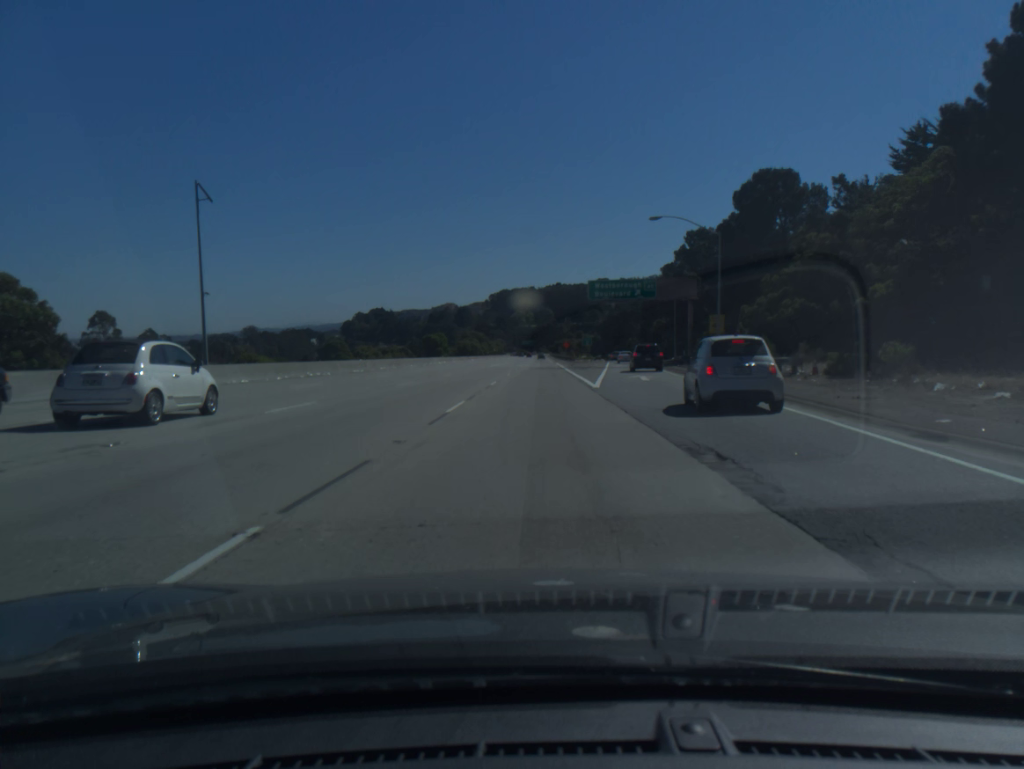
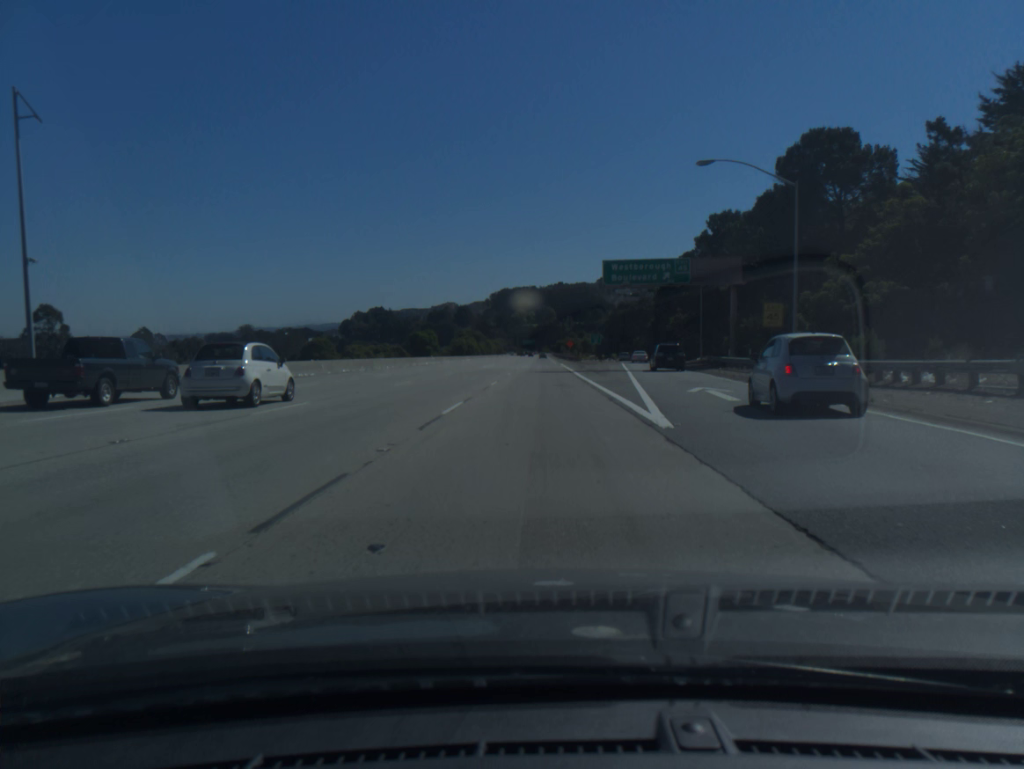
(0.0, +15.4) m; 0°
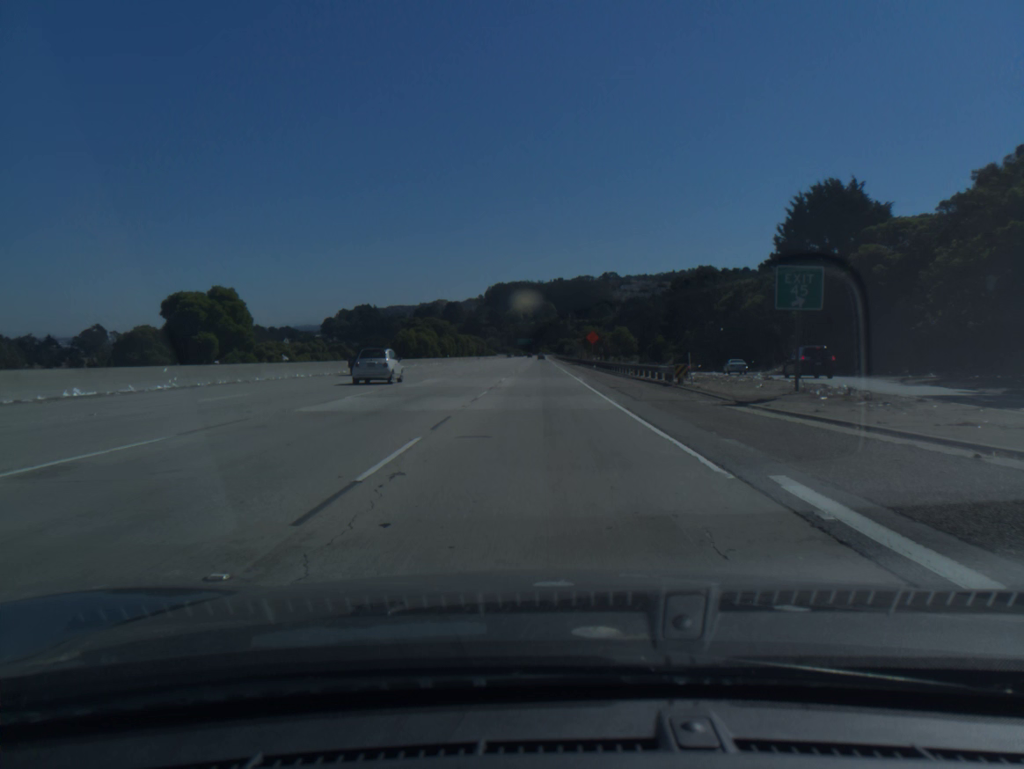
(0.0, +80.9) m; 0°
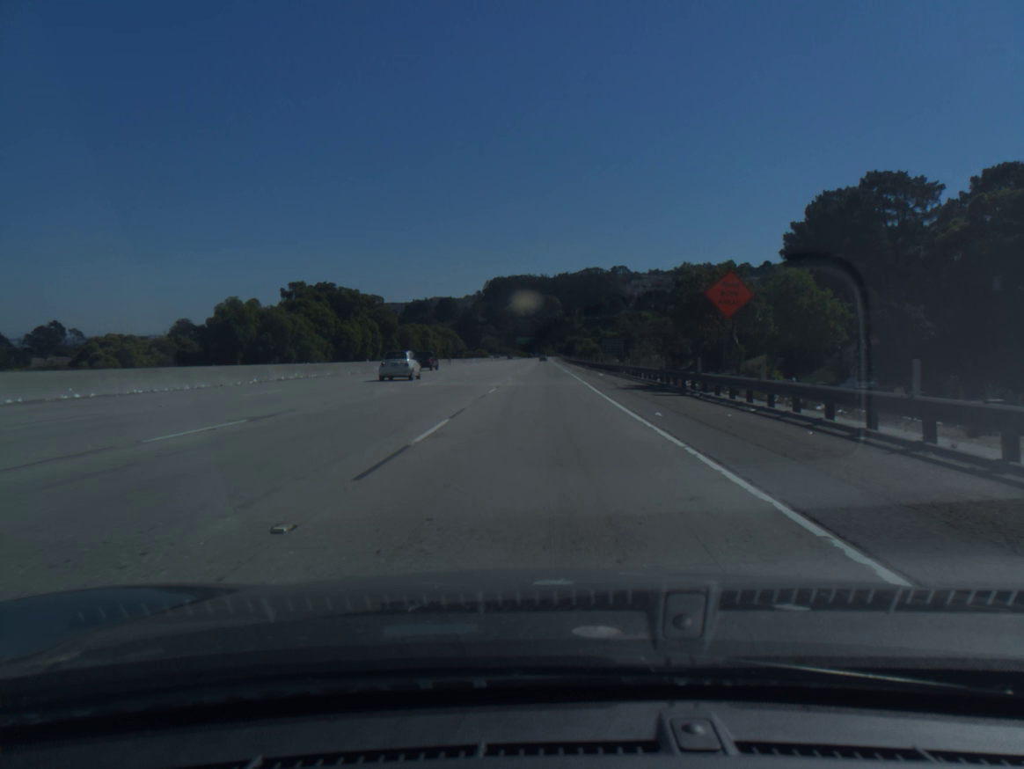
(-0.1, +69.8) m; 0°
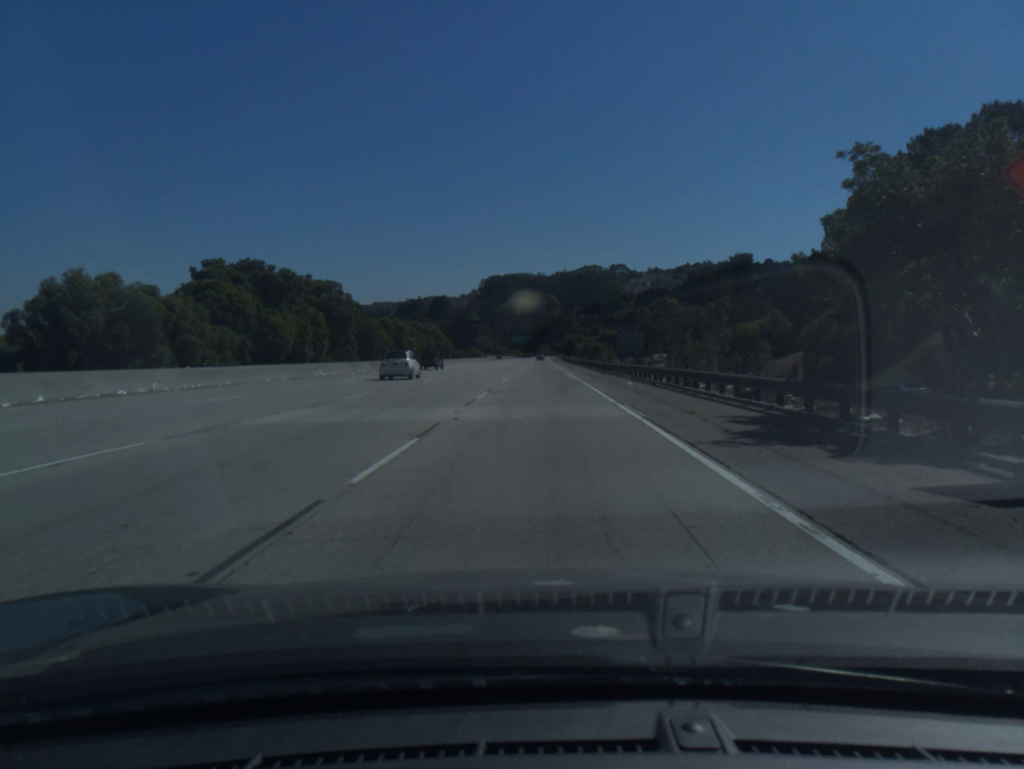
(0.0, +18.1) m; 0°
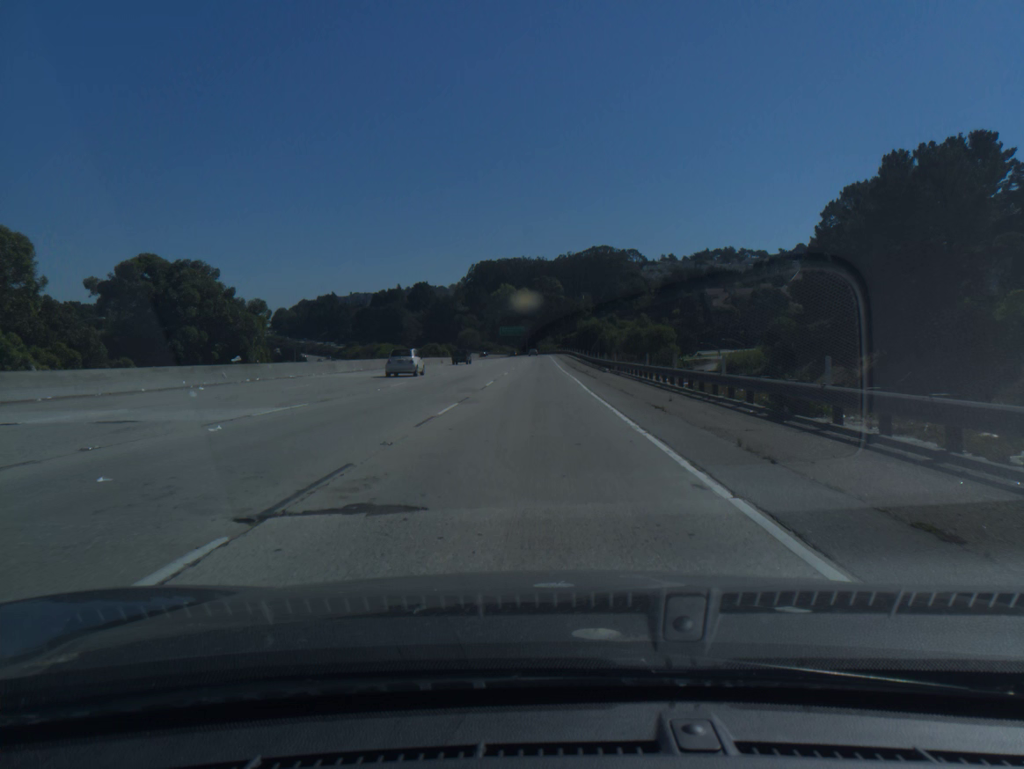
(+0.2, +93.6) m; 0°
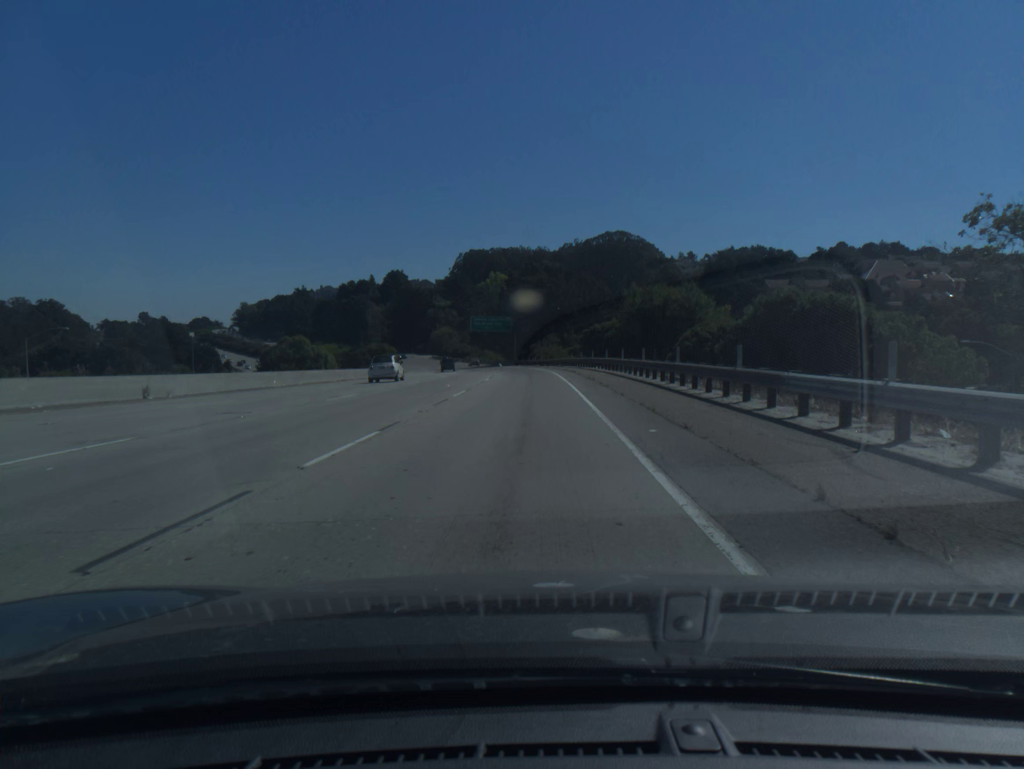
(+0.2, +95.0) m; 0°
